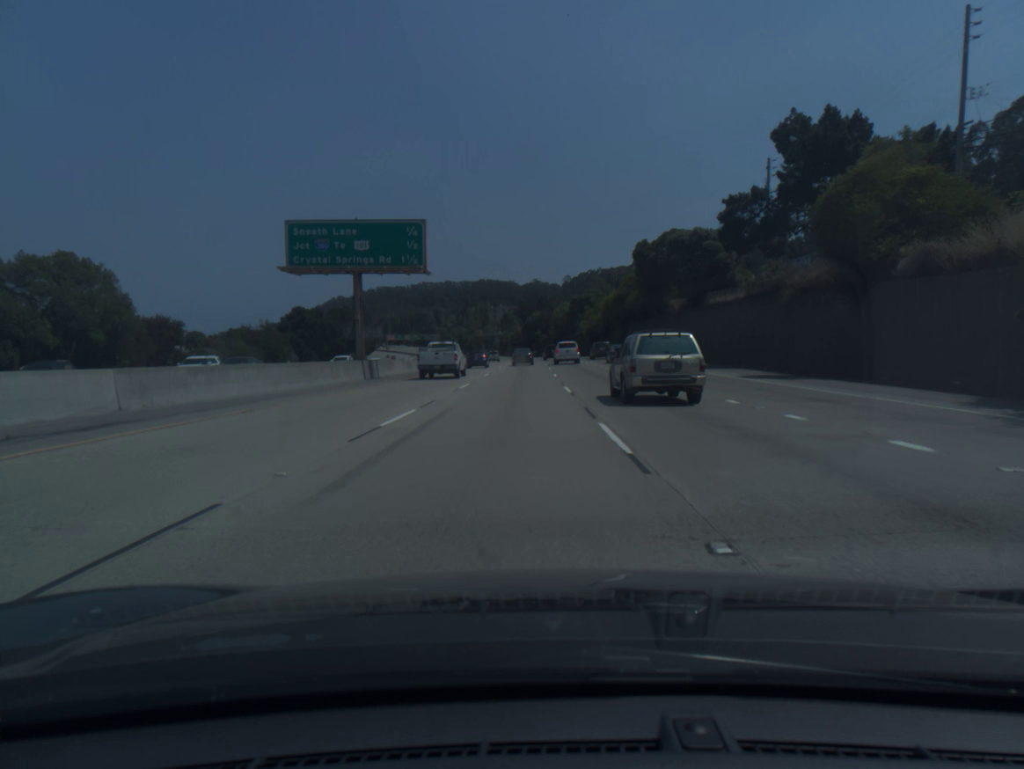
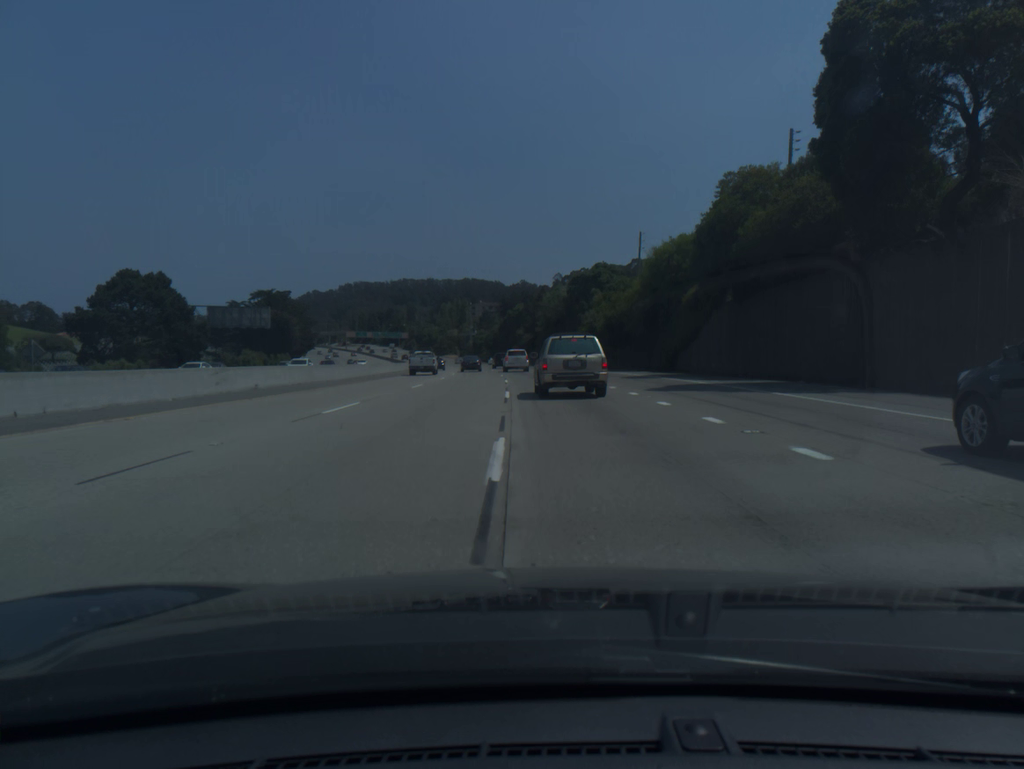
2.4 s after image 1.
(+0.5, +59.4) m; +1°
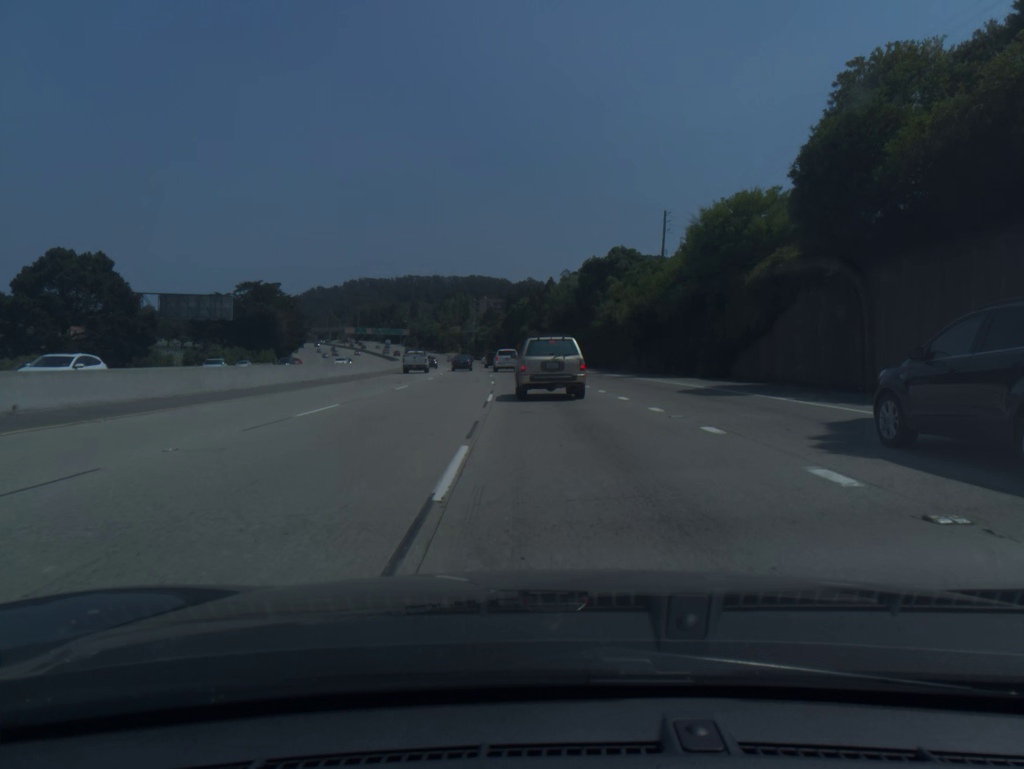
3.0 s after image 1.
(-0.1, +15.1) m; 0°
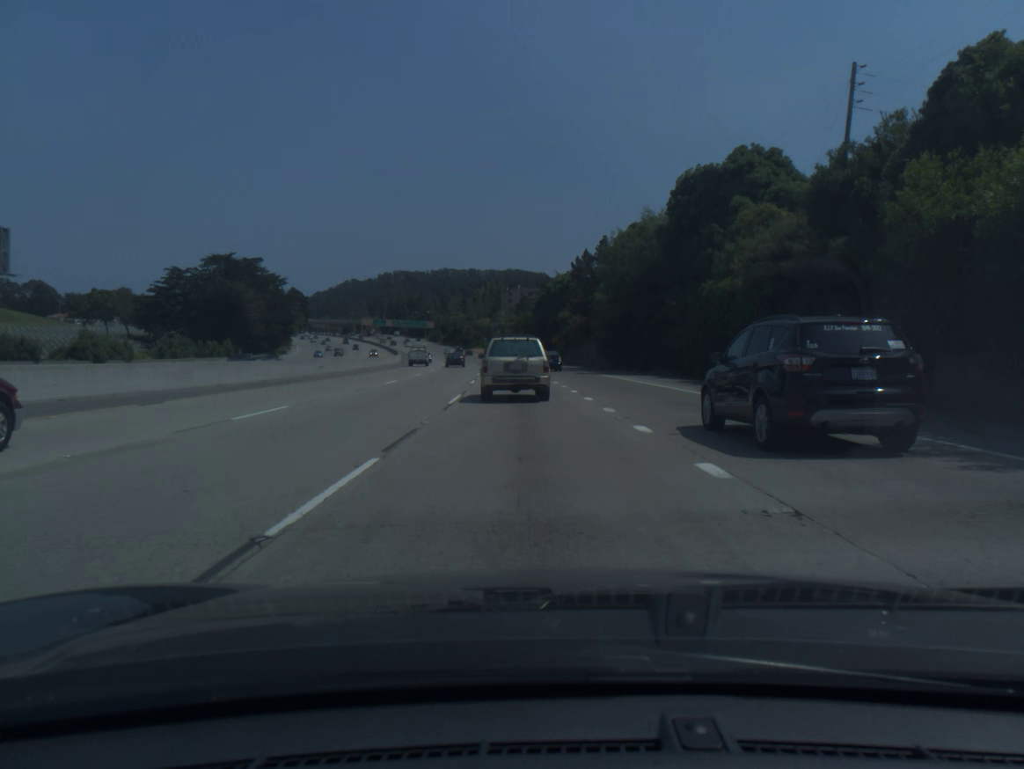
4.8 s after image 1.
(-1.1, +44.2) m; -3°
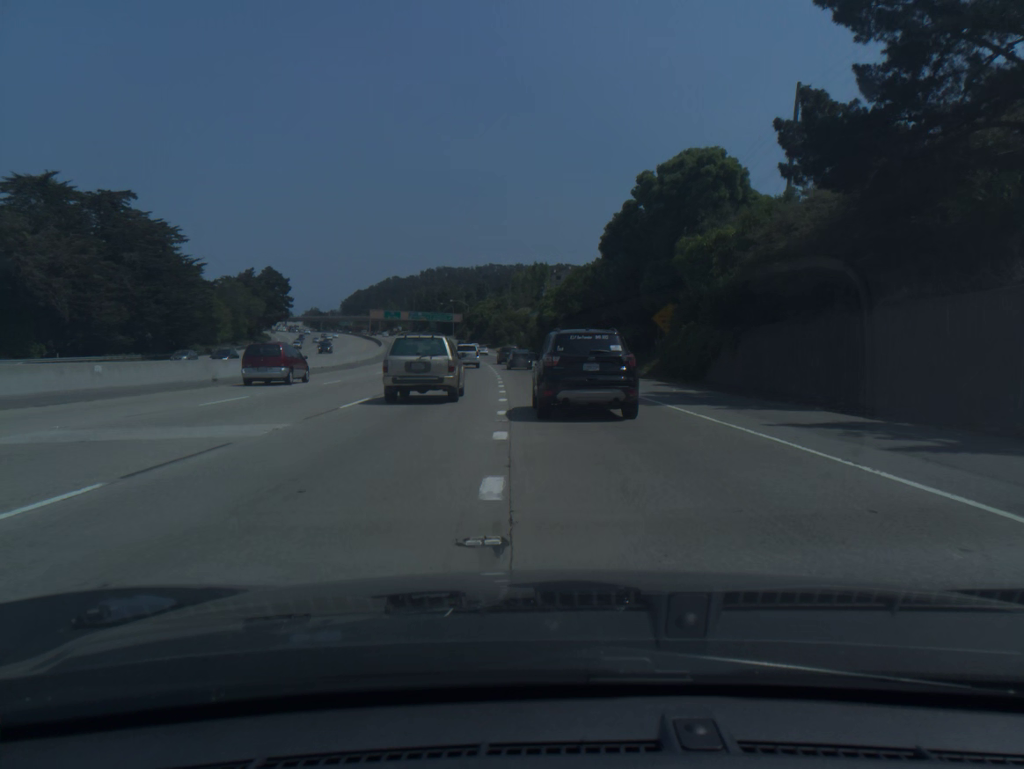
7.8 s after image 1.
(-2.0, +72.8) m; -4°
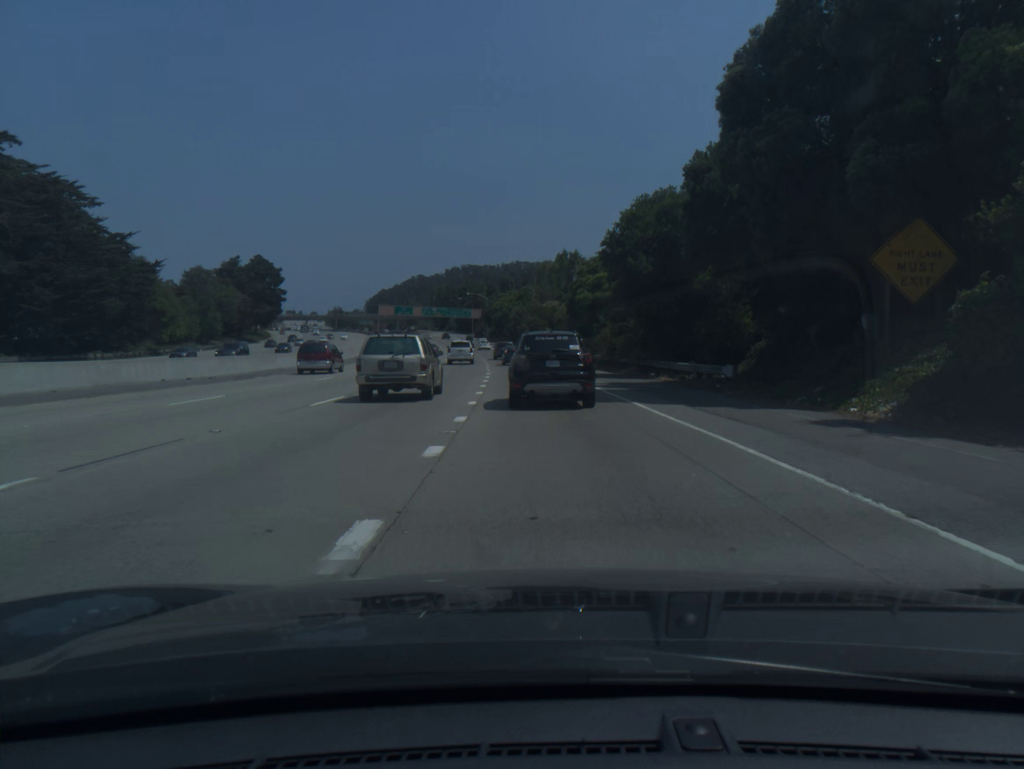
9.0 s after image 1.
(-0.4, +28.8) m; -2°
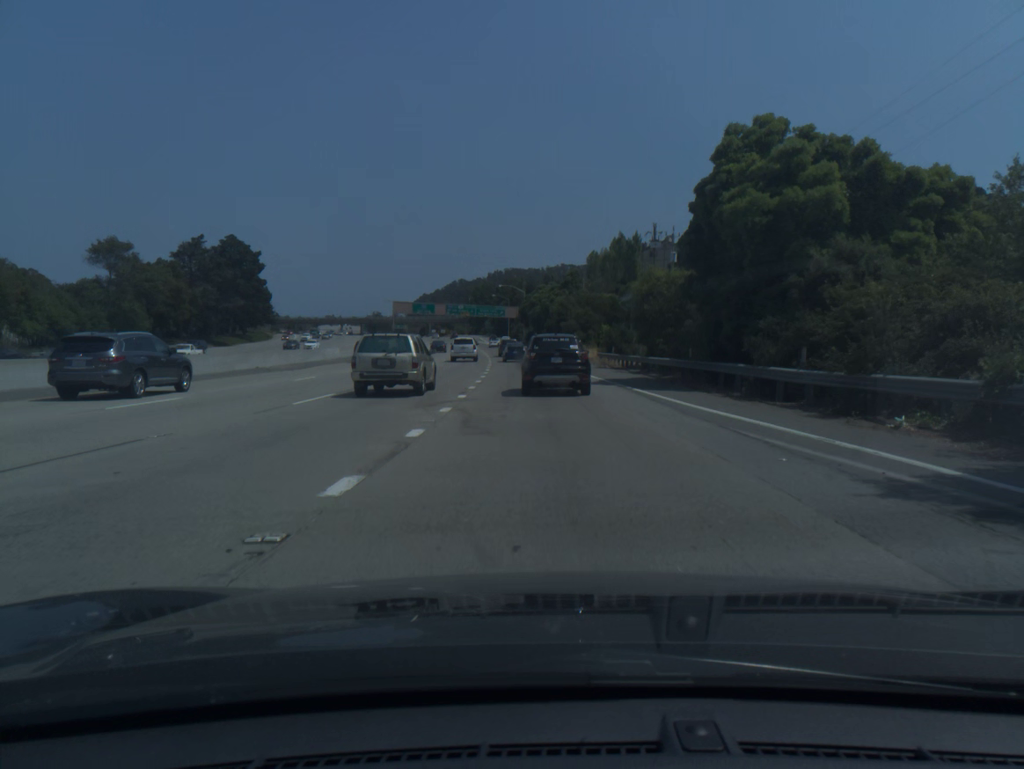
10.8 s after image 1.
(-1.2, +42.9) m; -3°
